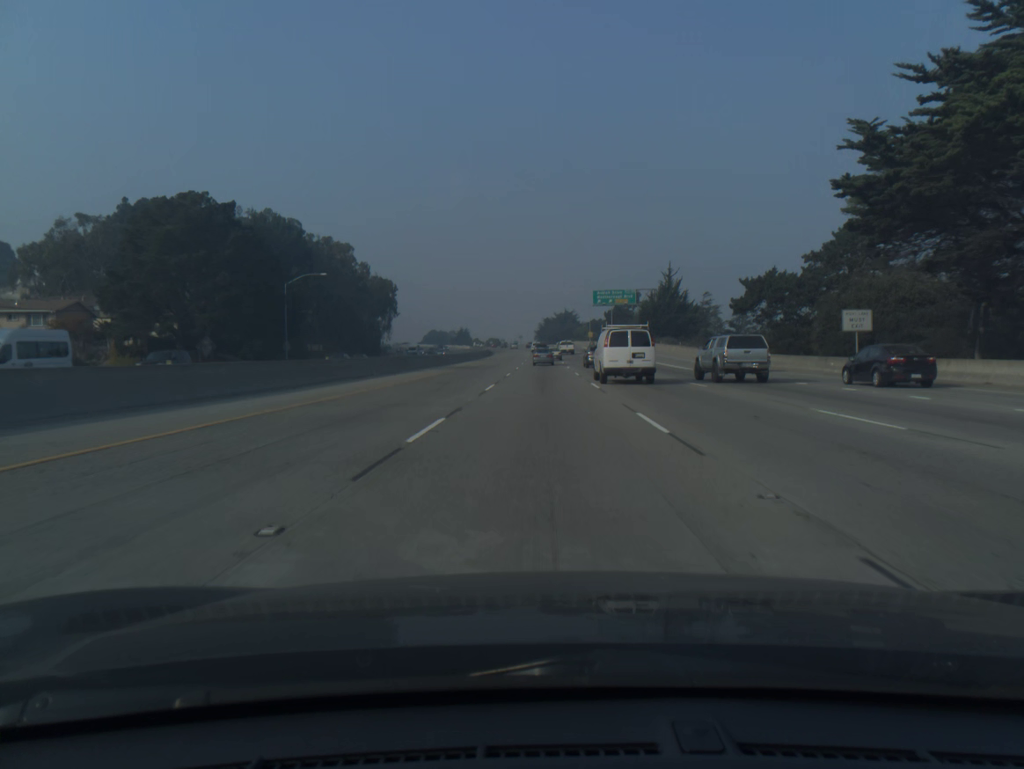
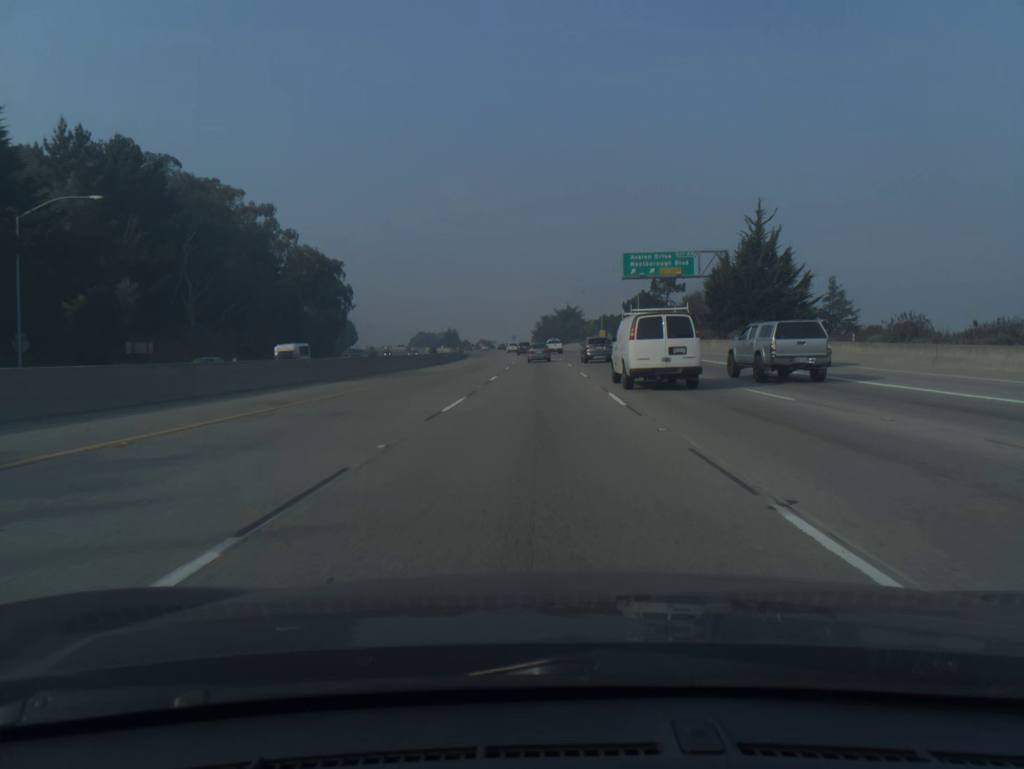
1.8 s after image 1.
(+0.1, +53.6) m; 0°
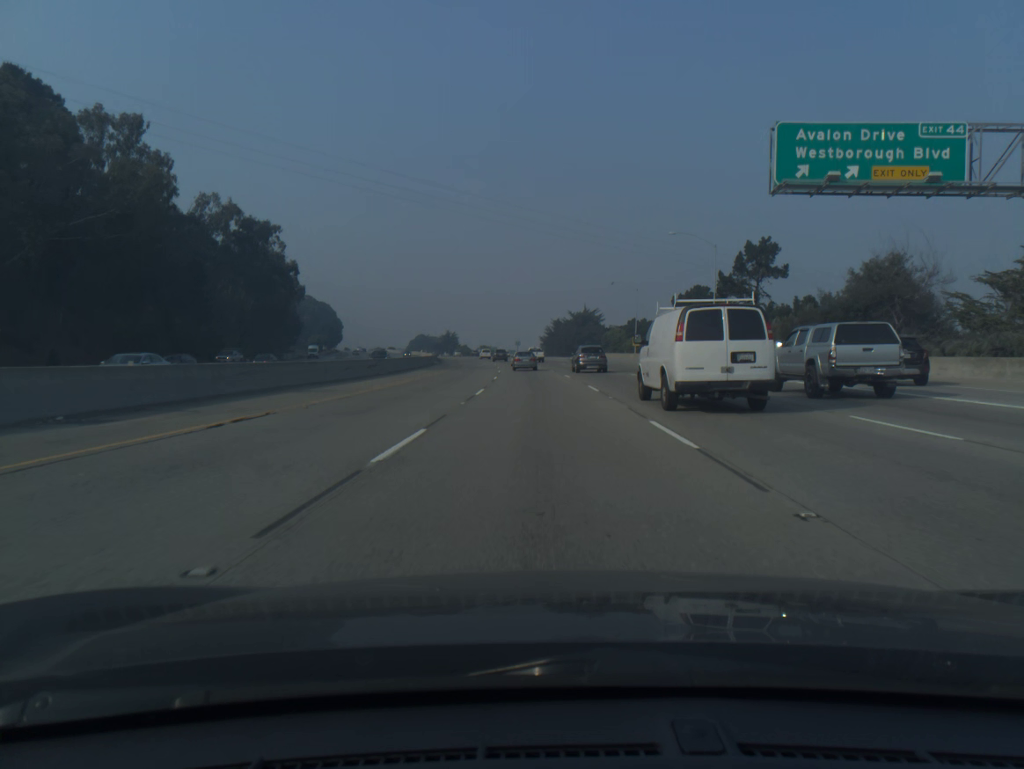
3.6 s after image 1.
(-0.3, +50.7) m; -1°
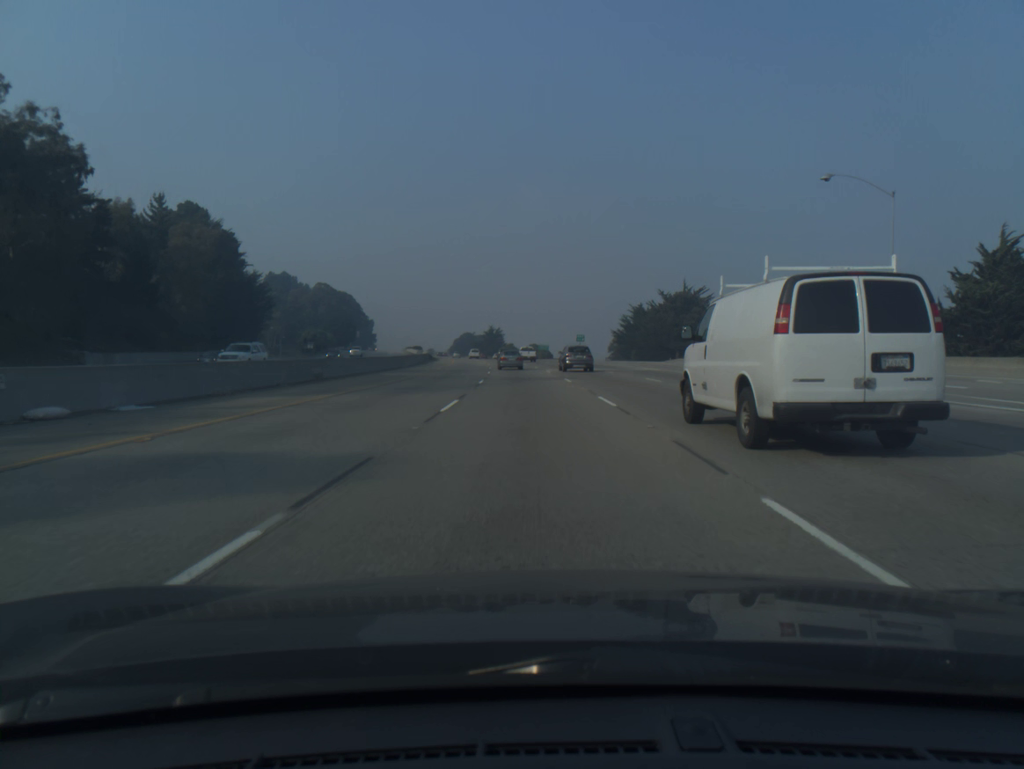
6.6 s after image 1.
(-2.6, +80.1) m; -4°
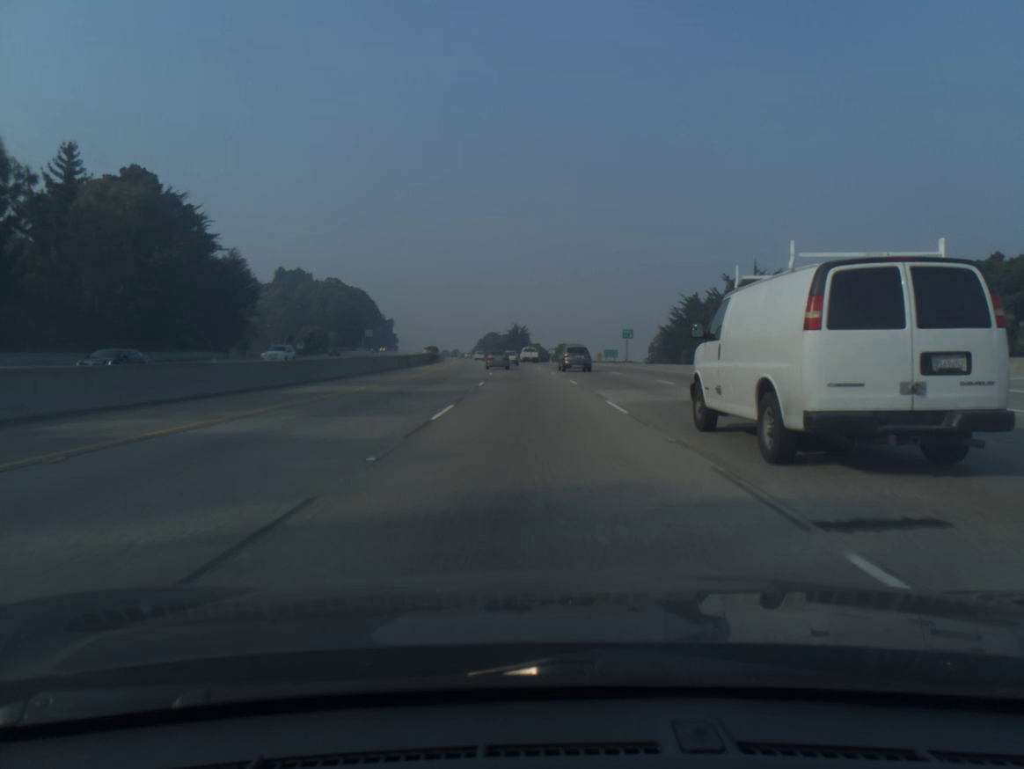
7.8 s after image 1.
(-0.6, +31.3) m; -2°
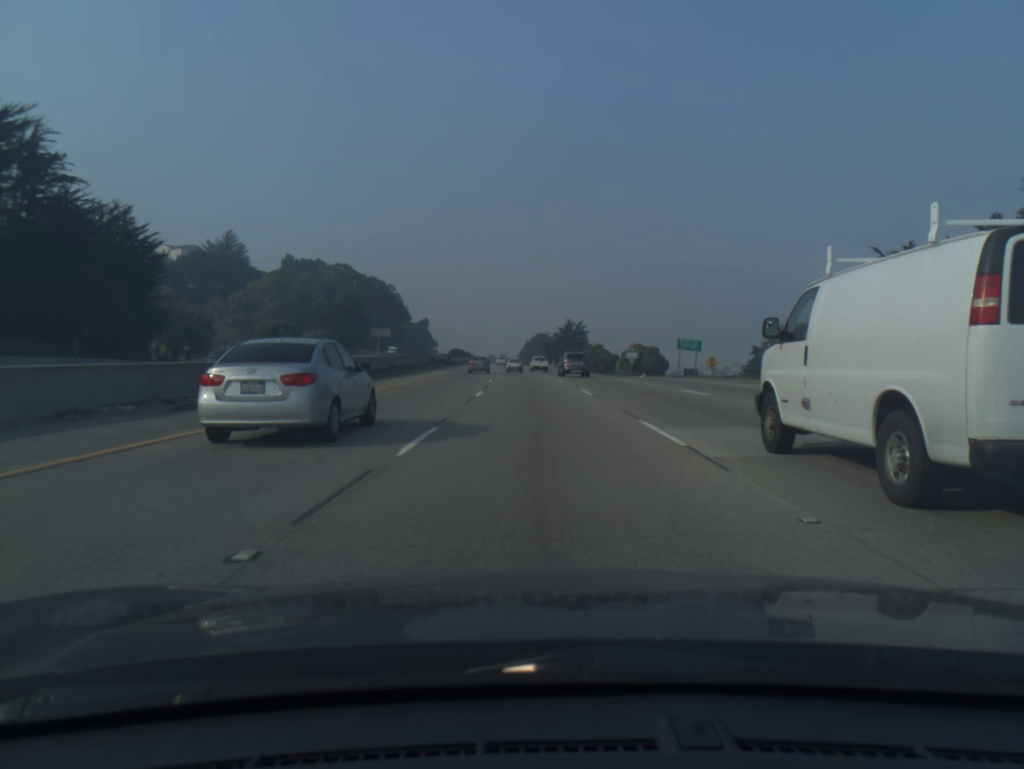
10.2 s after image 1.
(-2.2, +62.7) m; -4°
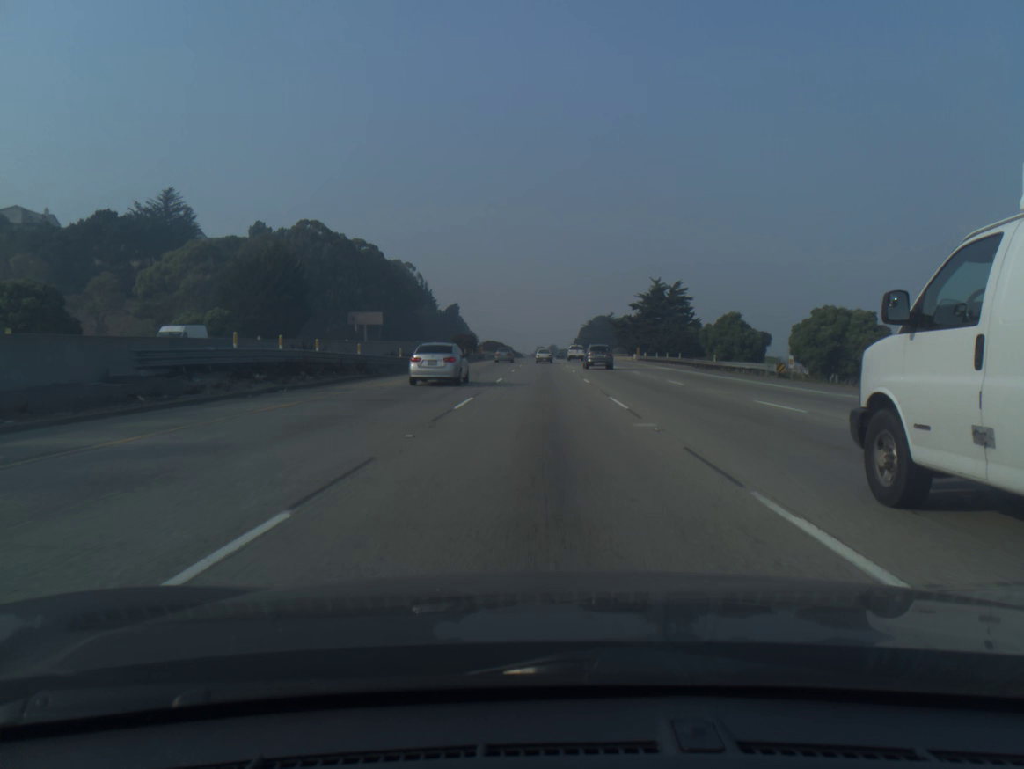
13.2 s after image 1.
(-3.0, +80.9) m; -4°
